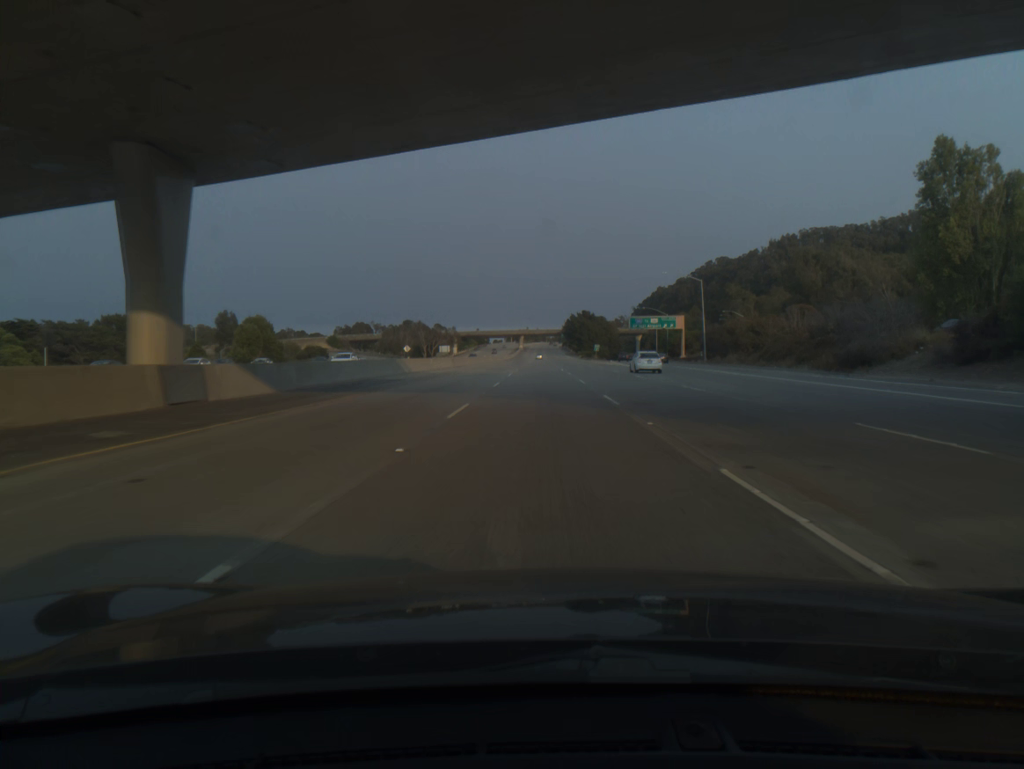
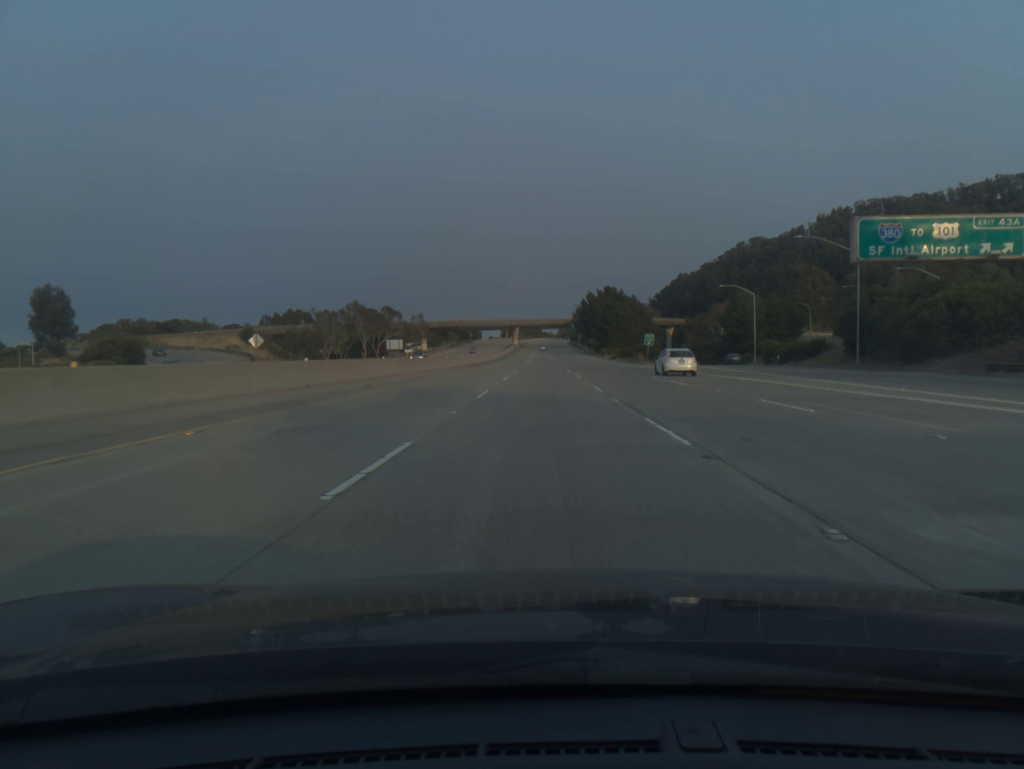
(-0.5, +97.6) m; 0°
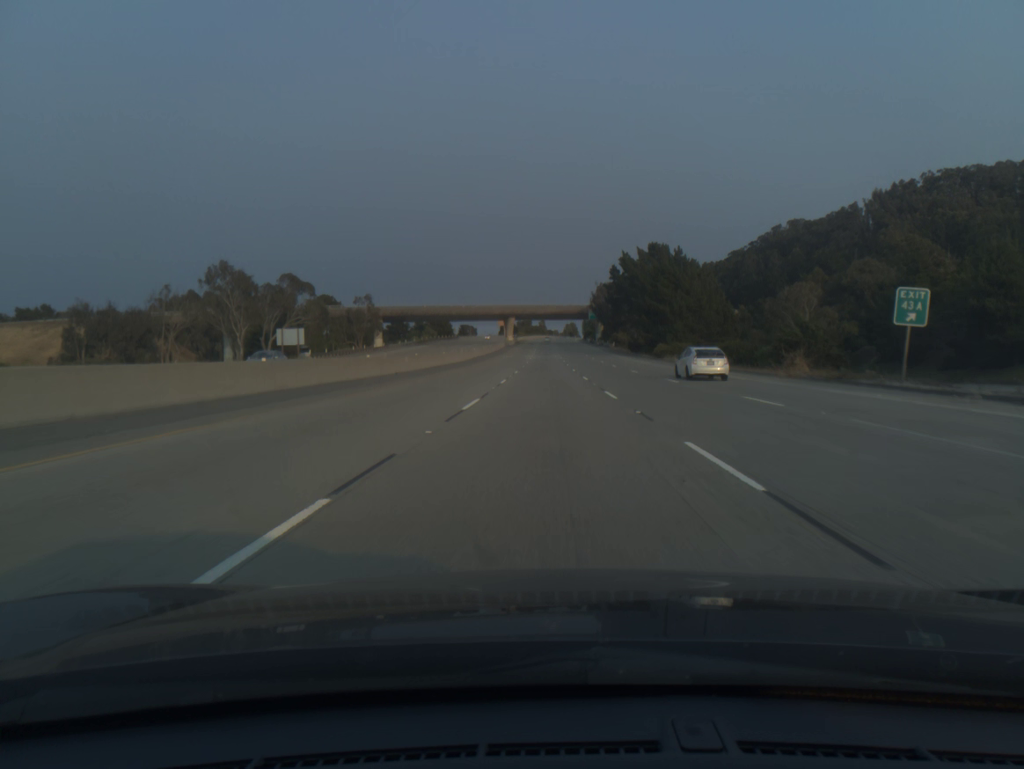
(-0.1, +78.1) m; 0°
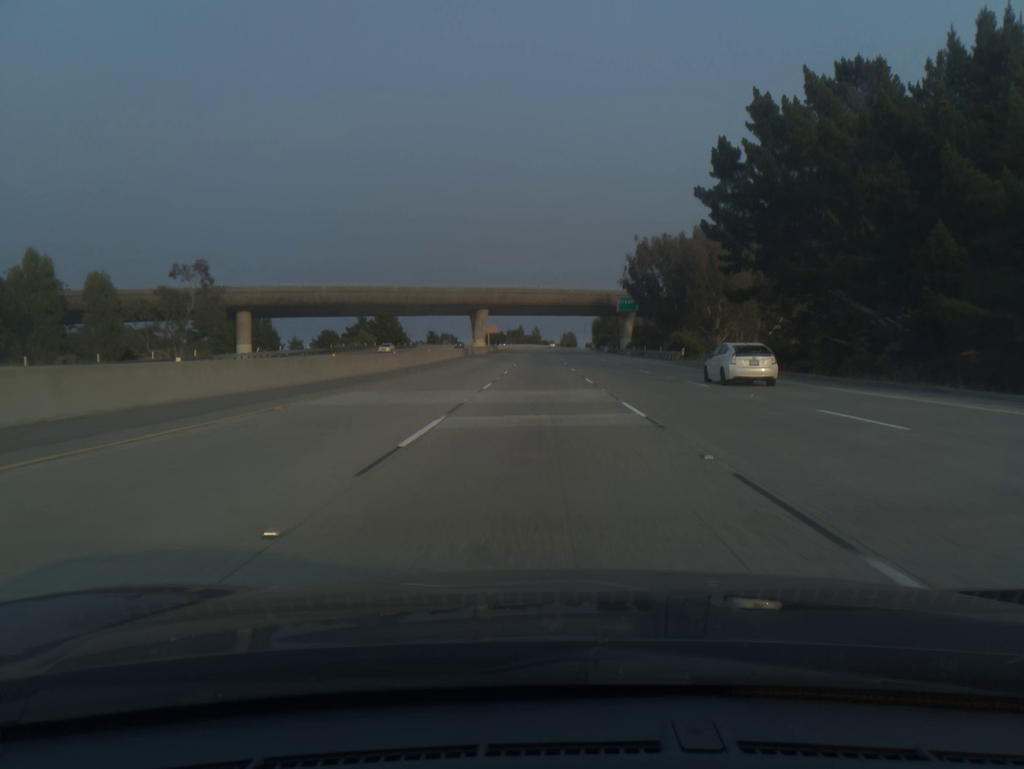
(+0.2, +78.1) m; 0°
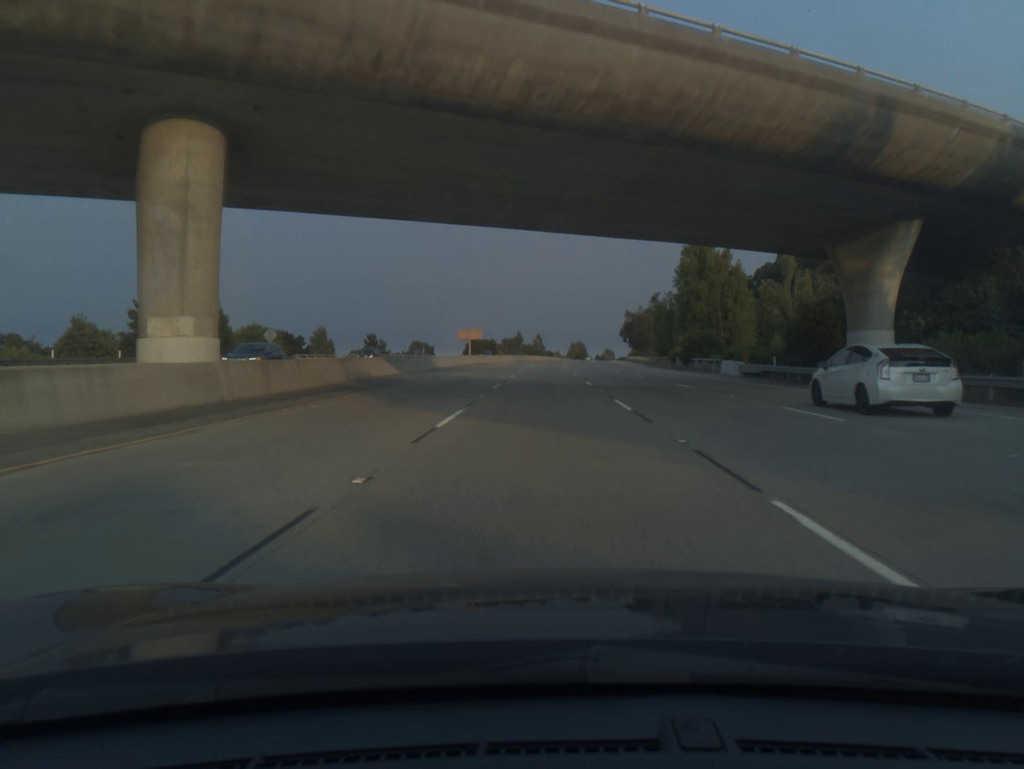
(-0.4, +97.0) m; 0°
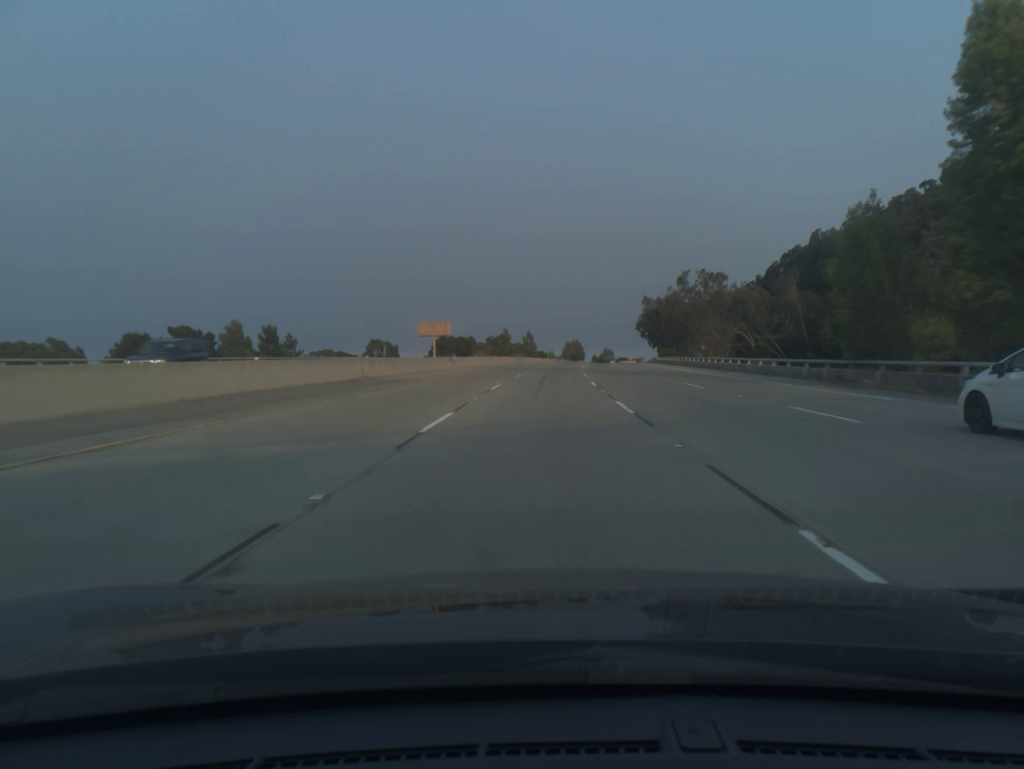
(+0.3, +58.0) m; +1°
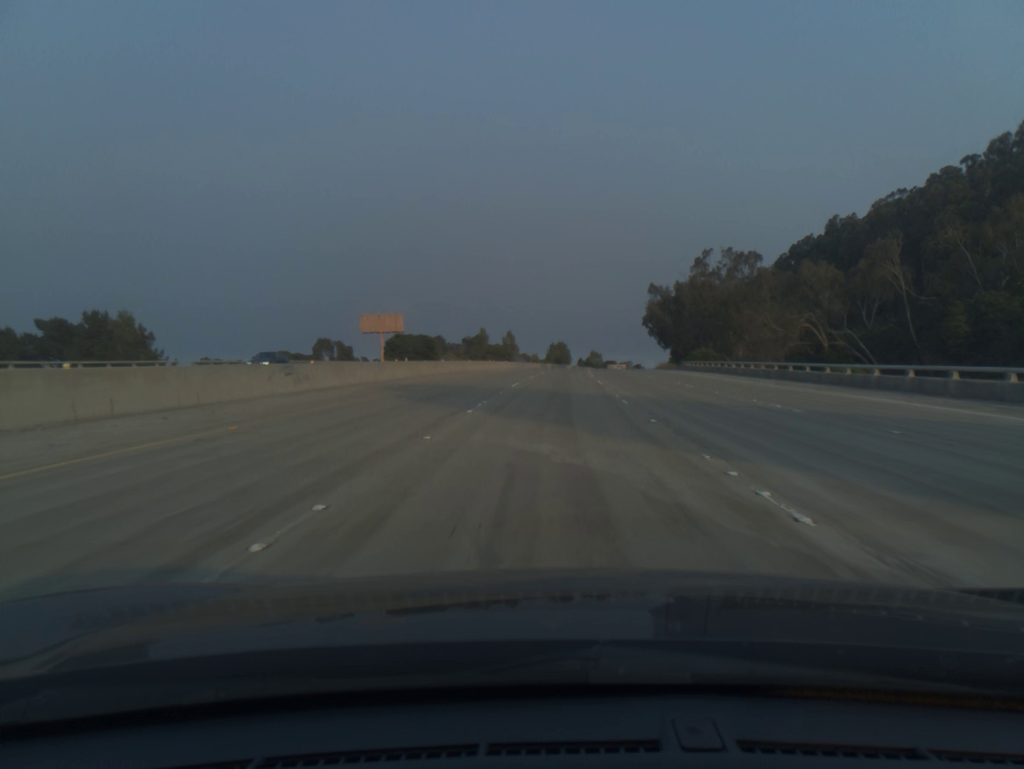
(+0.3, +38.7) m; +1°
